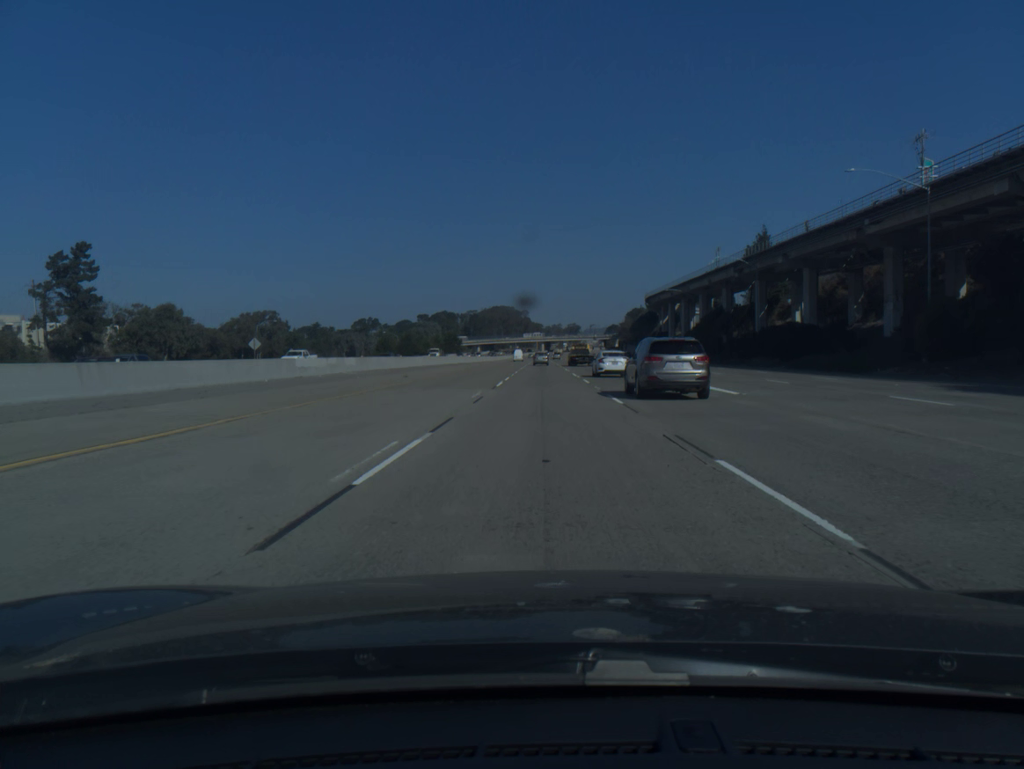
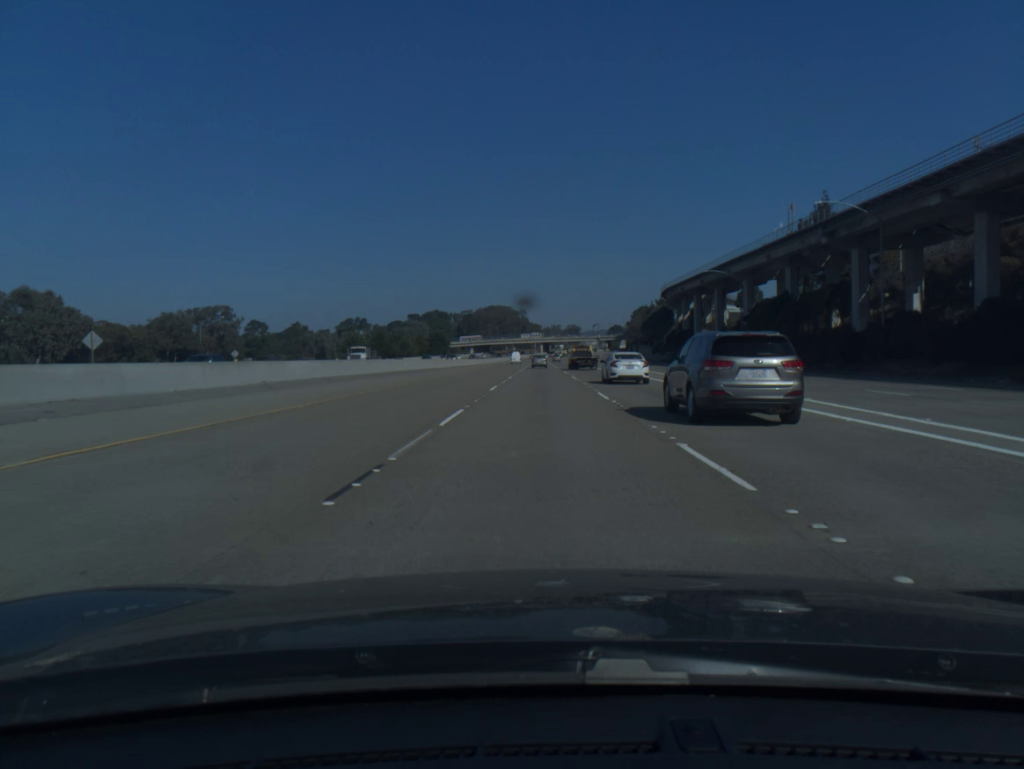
(0.0, +37.4) m; 0°
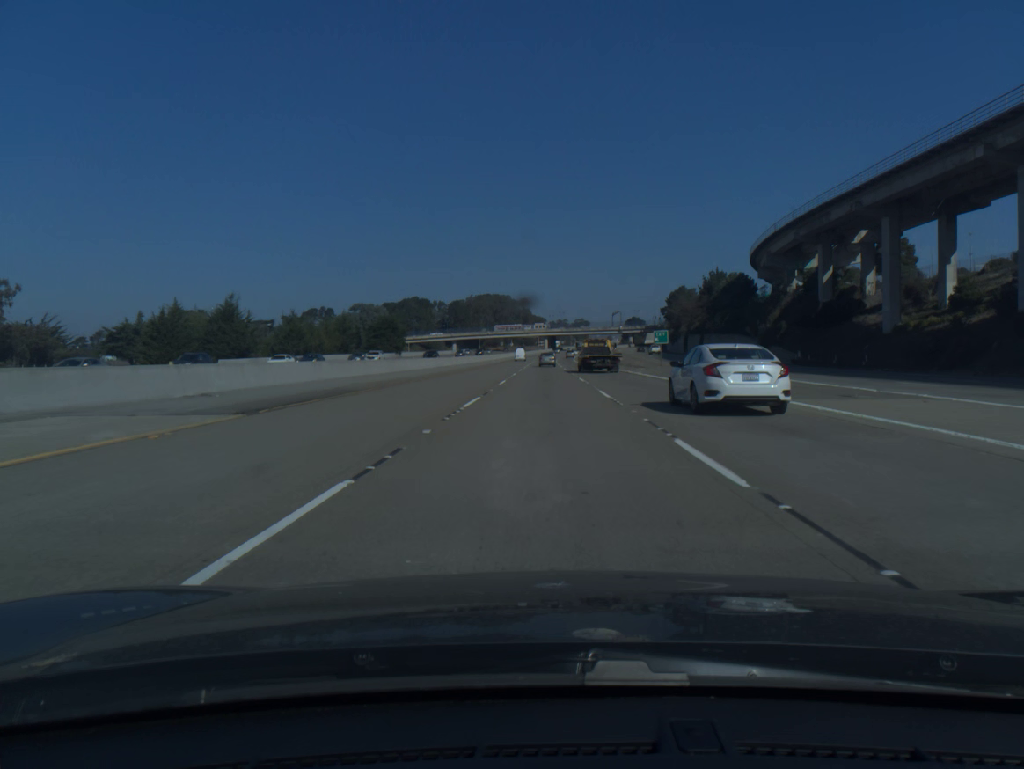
(-0.1, +93.3) m; 0°
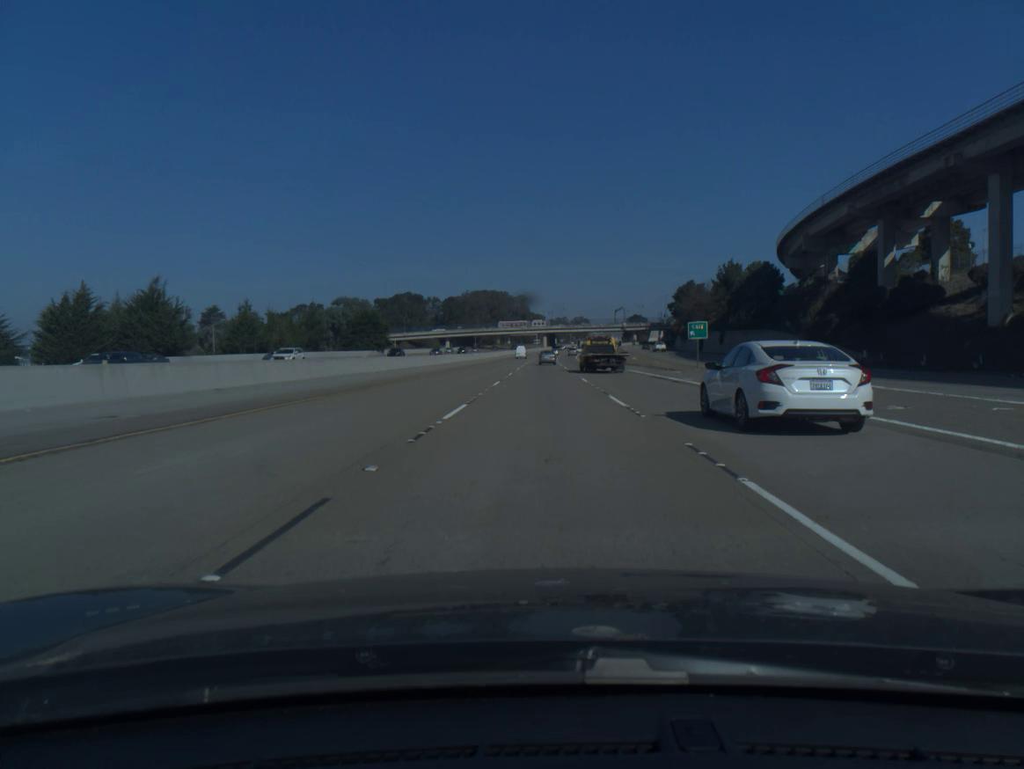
(0.0, +18.6) m; 0°
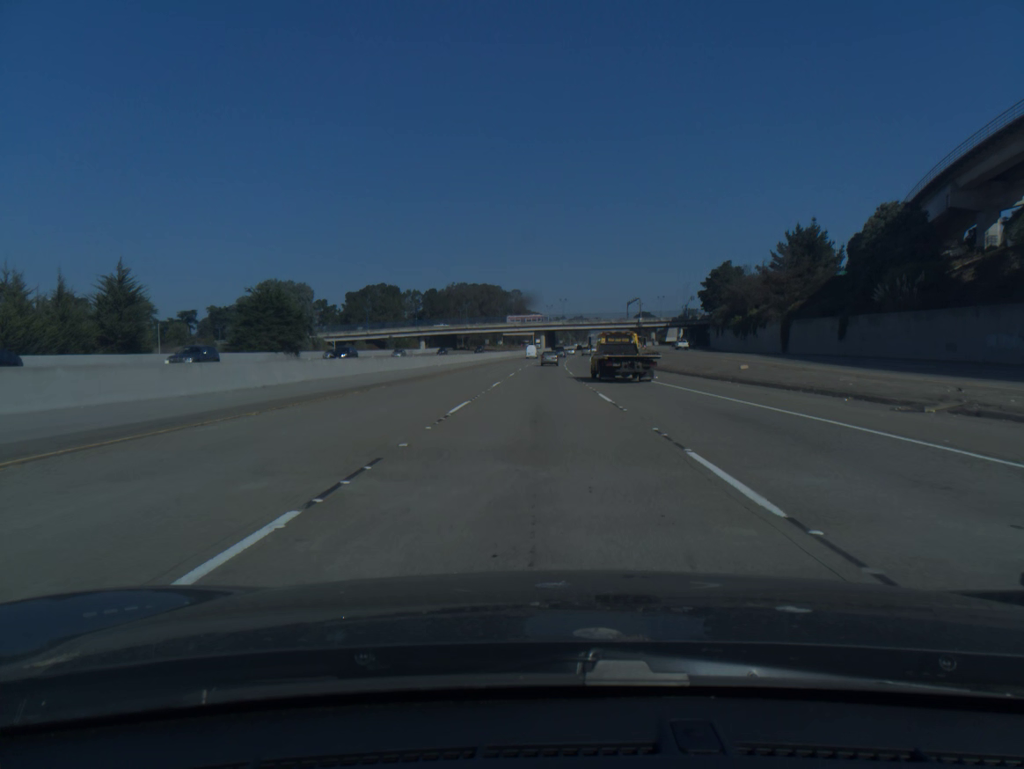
(+0.1, +55.8) m; 0°
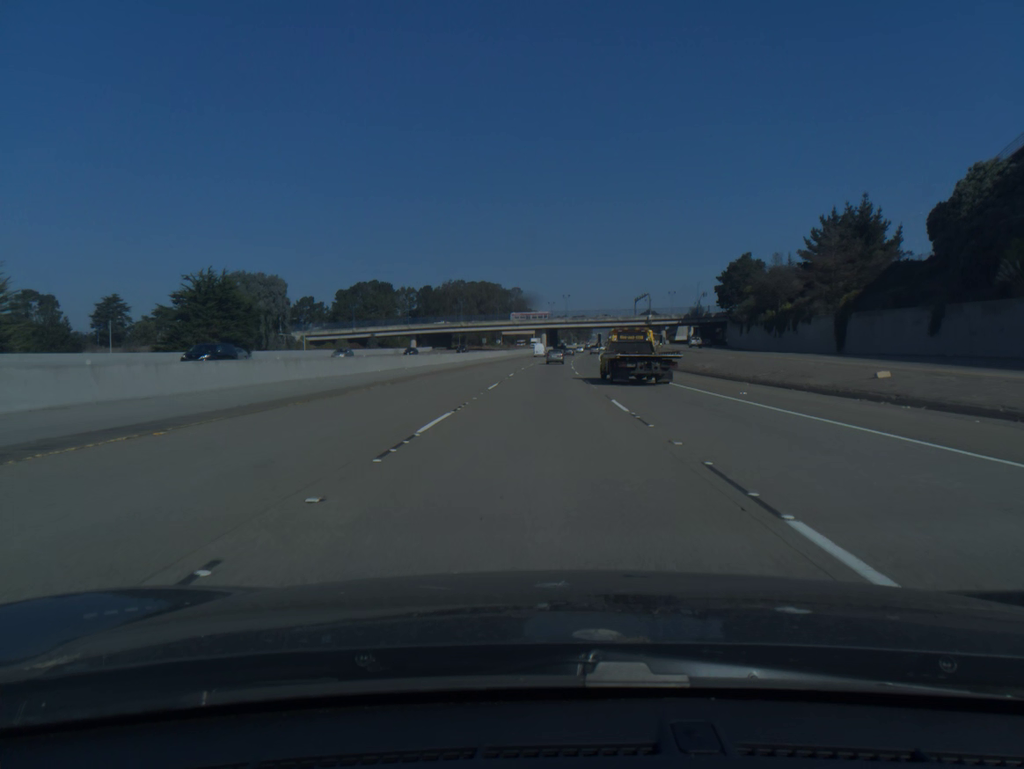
(0.0, +18.5) m; 0°
